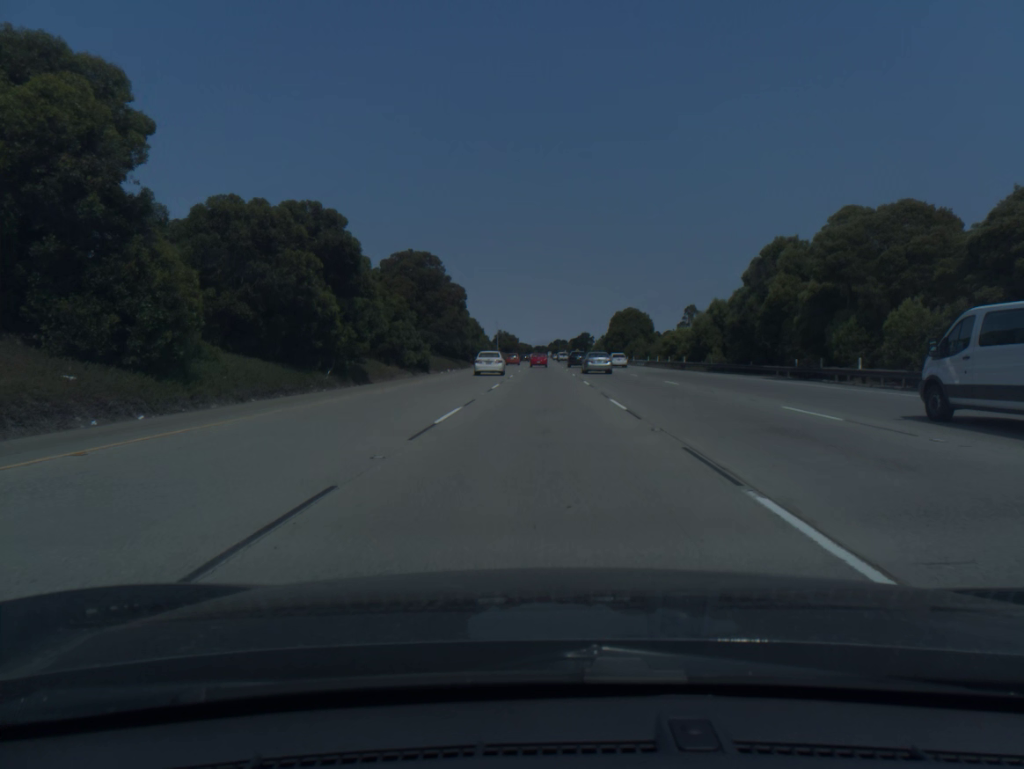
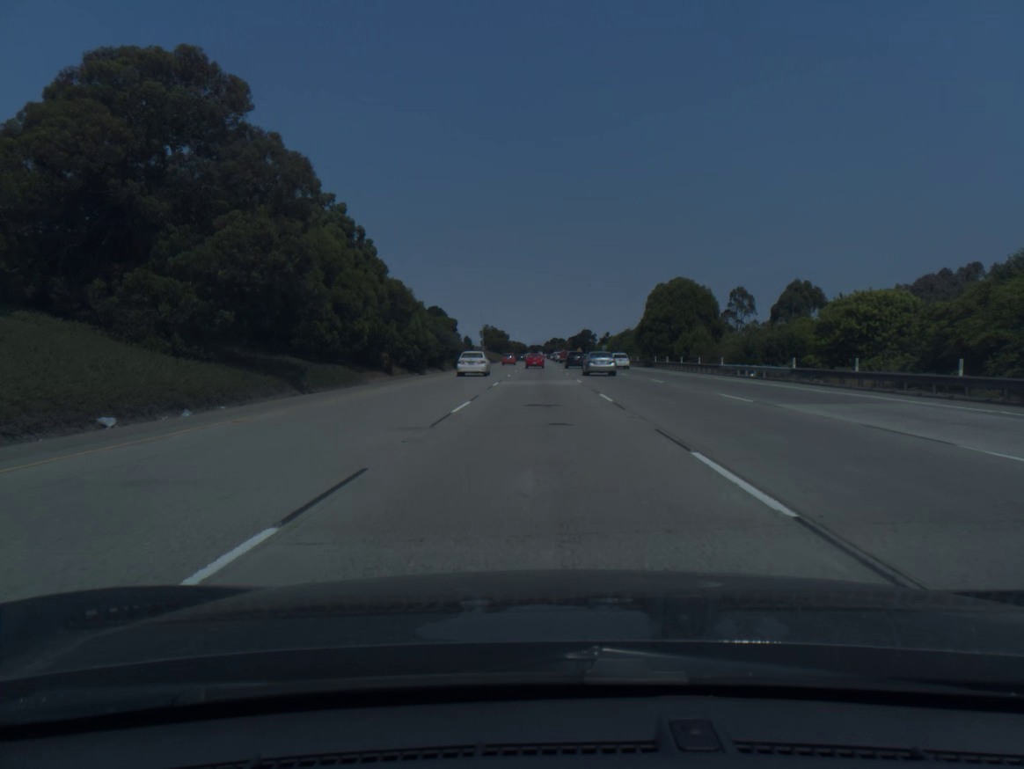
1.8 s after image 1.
(+0.2, +55.7) m; 0°
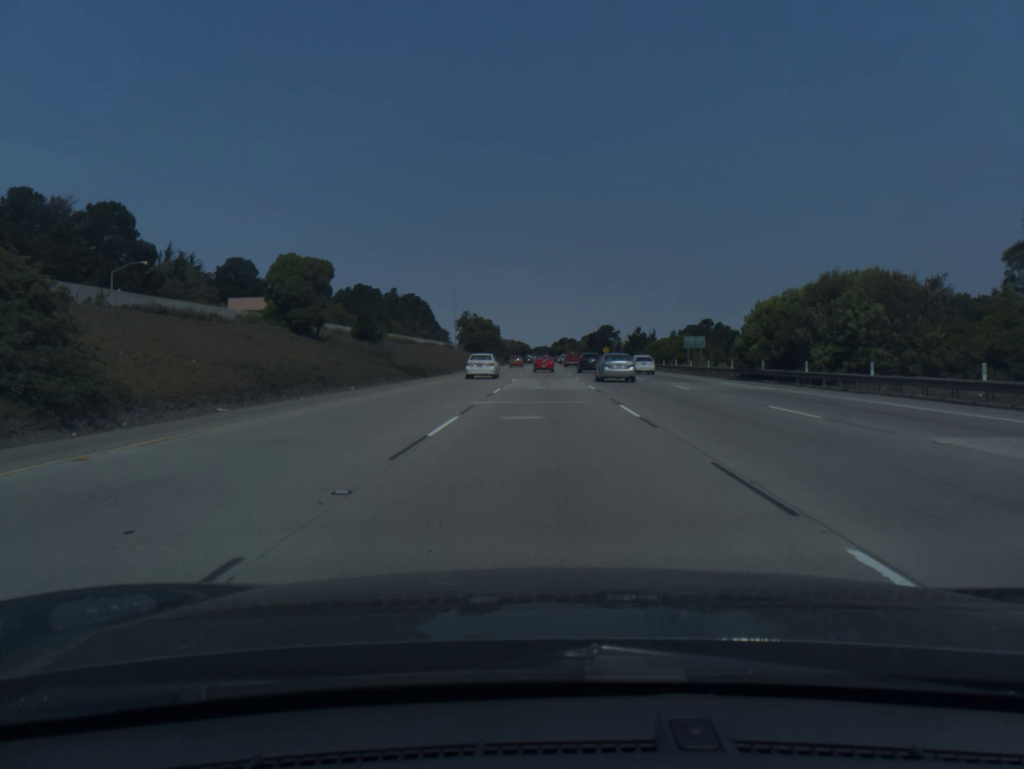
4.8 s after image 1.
(-0.3, +92.3) m; -1°
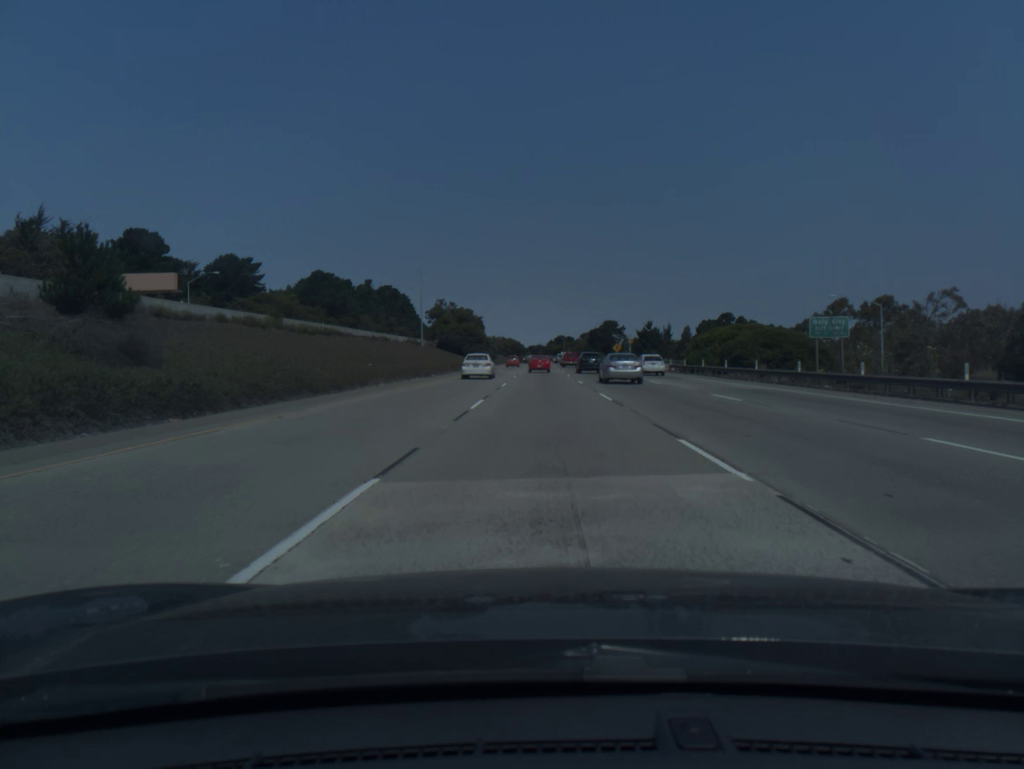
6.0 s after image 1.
(+0.1, +37.2) m; 0°
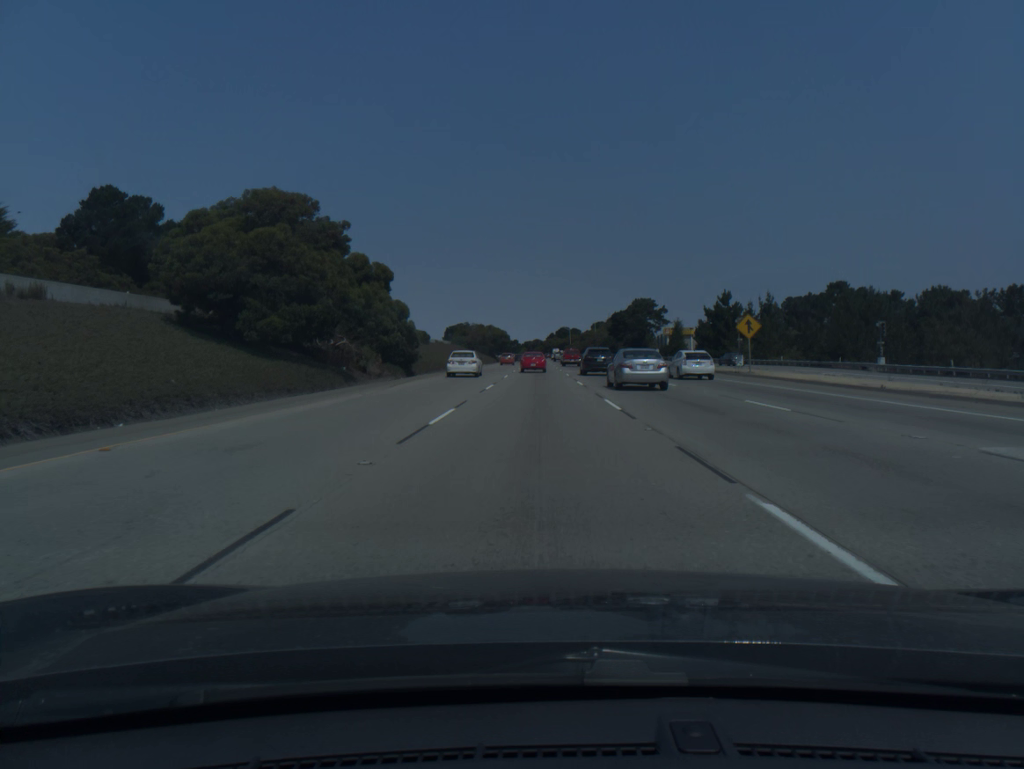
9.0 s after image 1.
(+0.3, +92.8) m; 0°
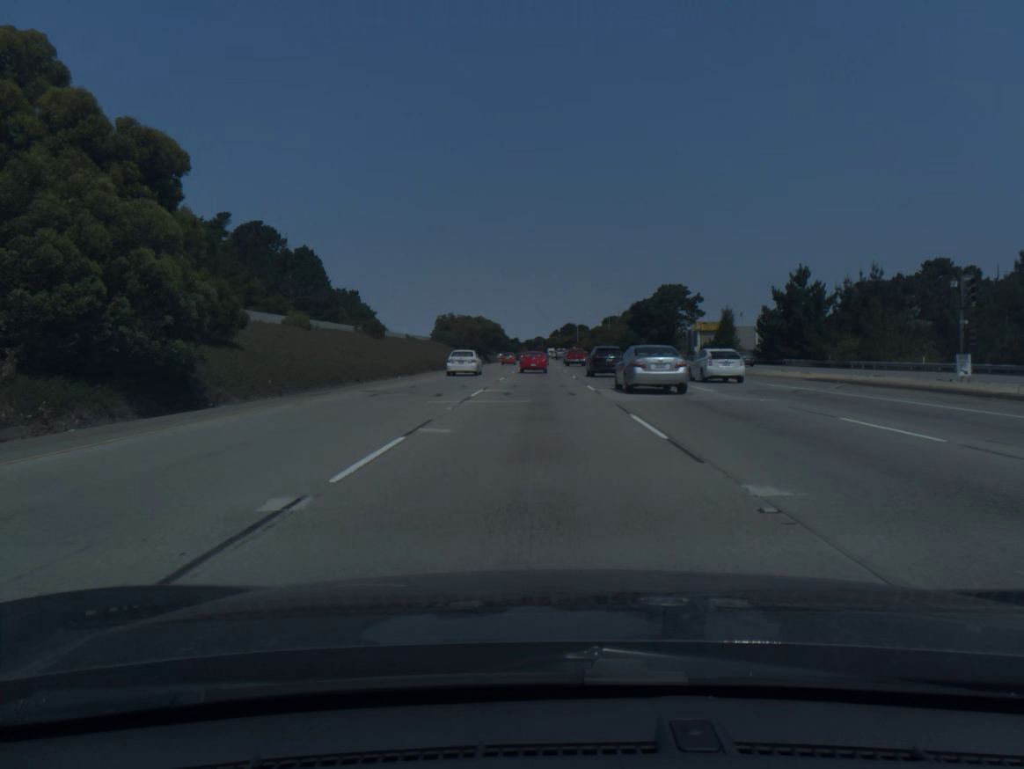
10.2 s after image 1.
(0.0, +35.7) m; 0°
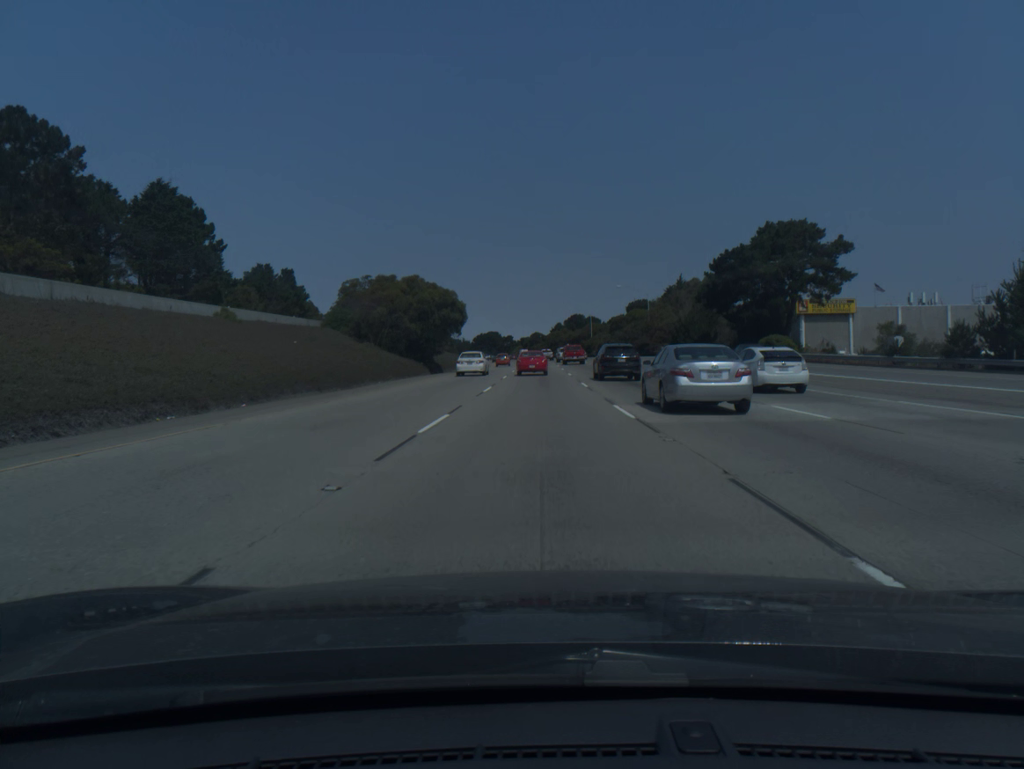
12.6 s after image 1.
(0.0, +68.5) m; 0°
